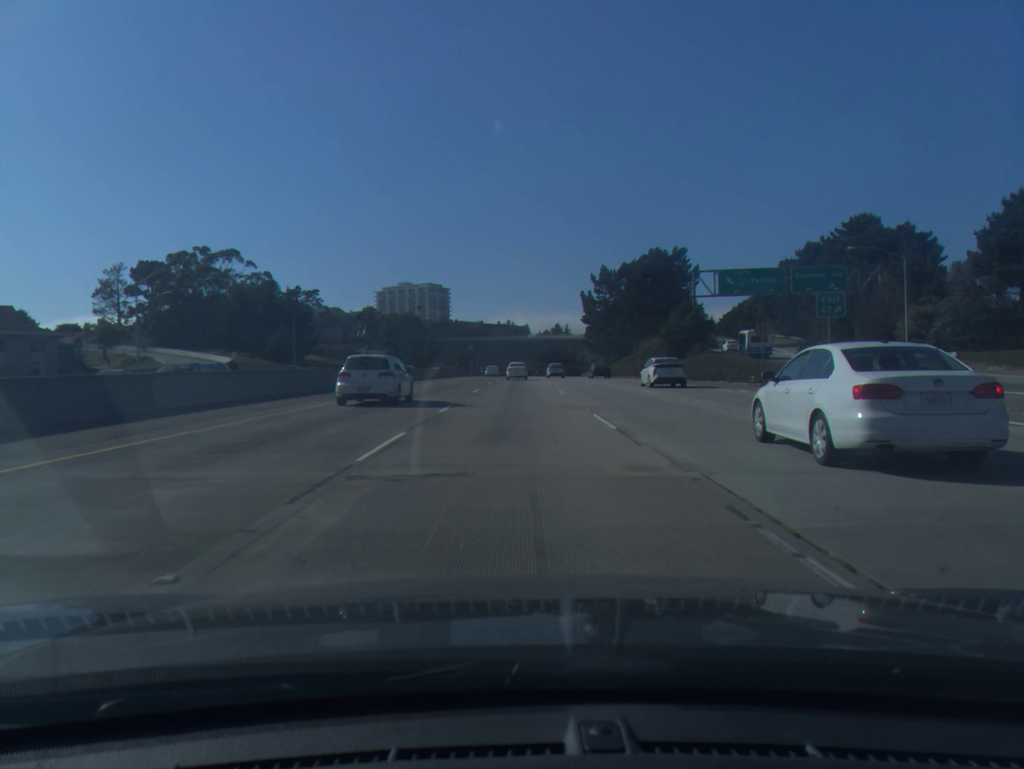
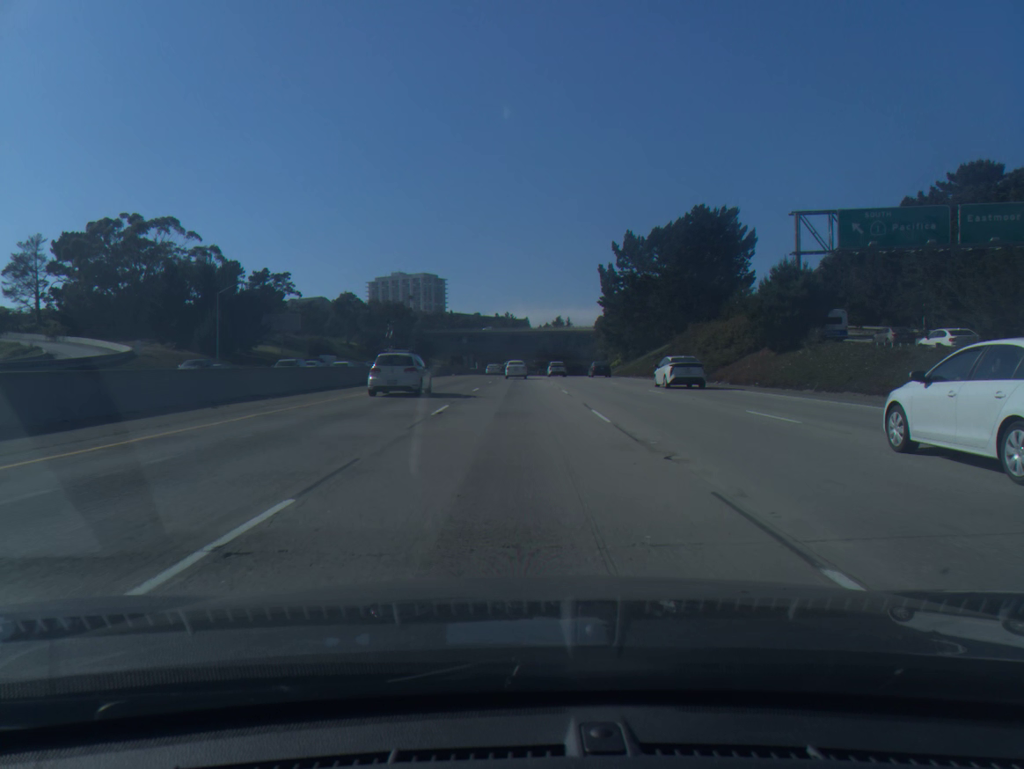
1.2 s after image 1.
(0.0, +30.3) m; 0°
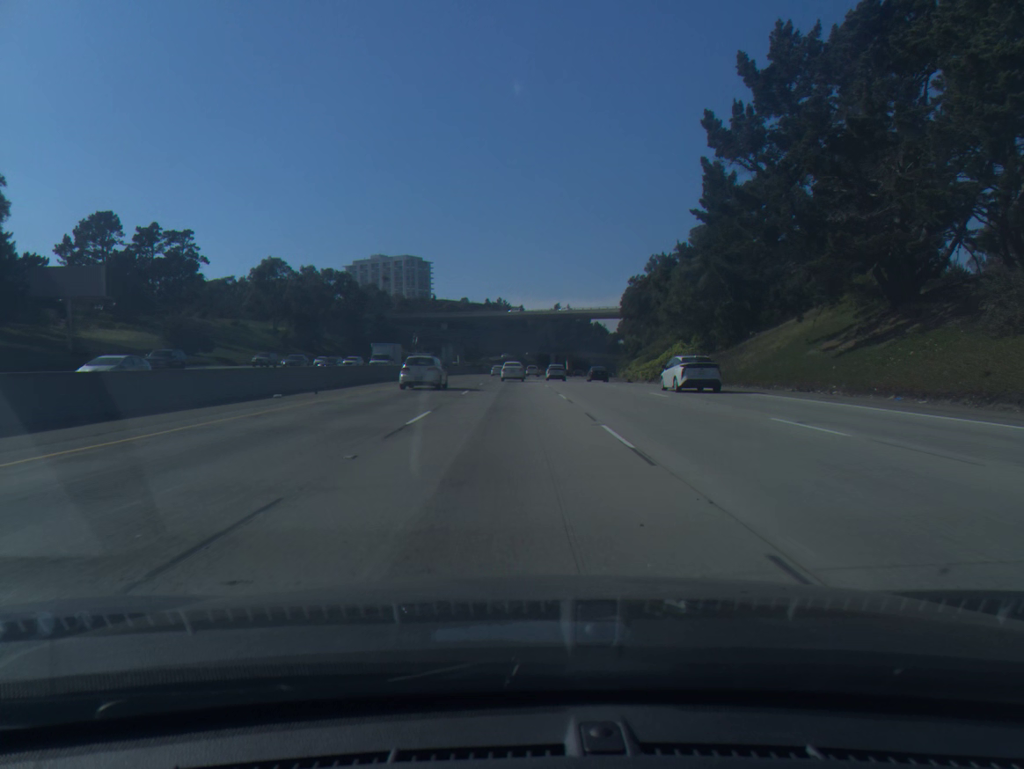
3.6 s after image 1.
(+0.3, +61.3) m; 0°
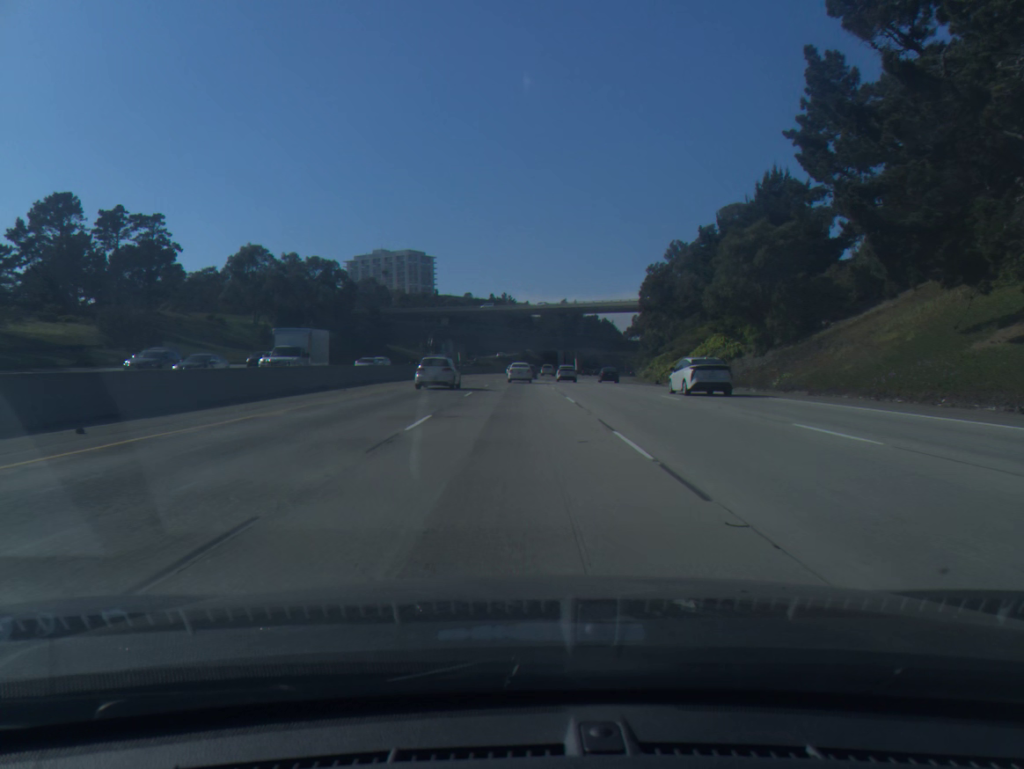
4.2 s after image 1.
(-0.1, +15.5) m; 0°
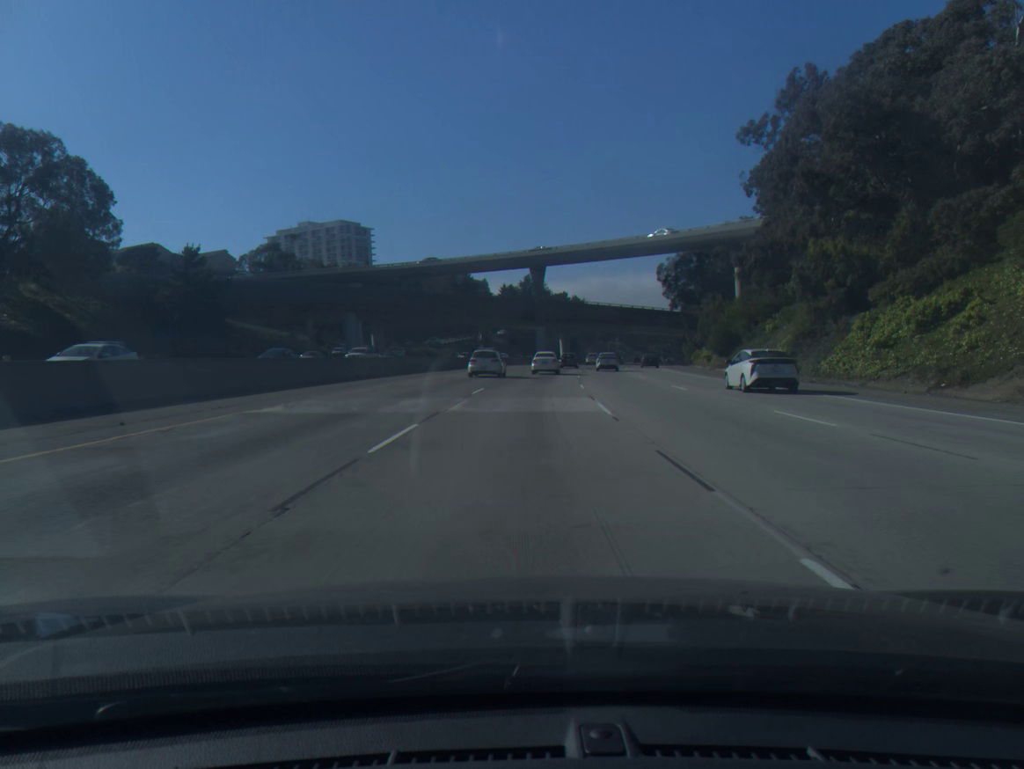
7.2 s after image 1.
(+0.7, +77.0) m; +3°
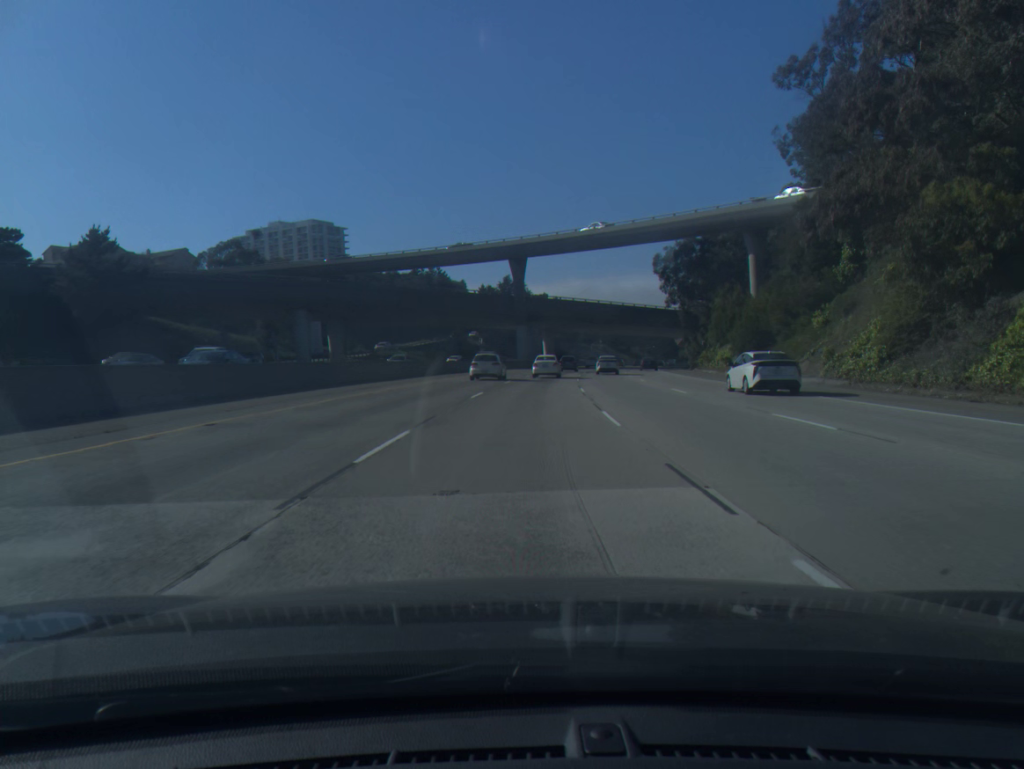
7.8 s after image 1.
(+0.2, +15.1) m; +1°
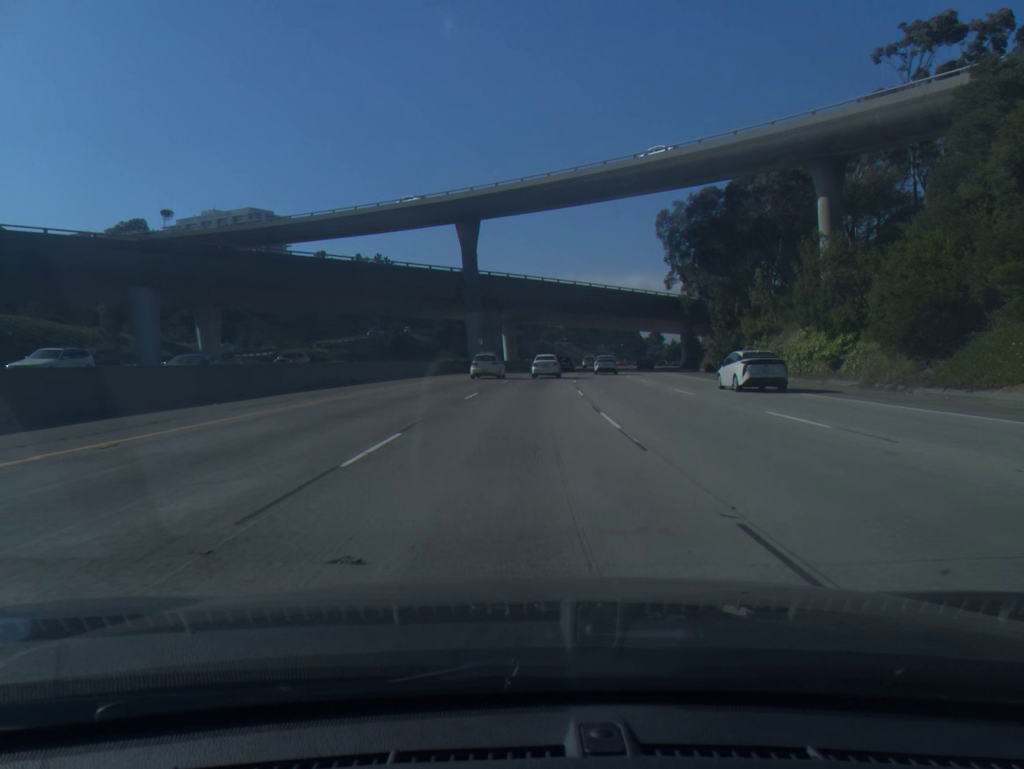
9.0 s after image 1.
(+0.7, +29.8) m; +3°
